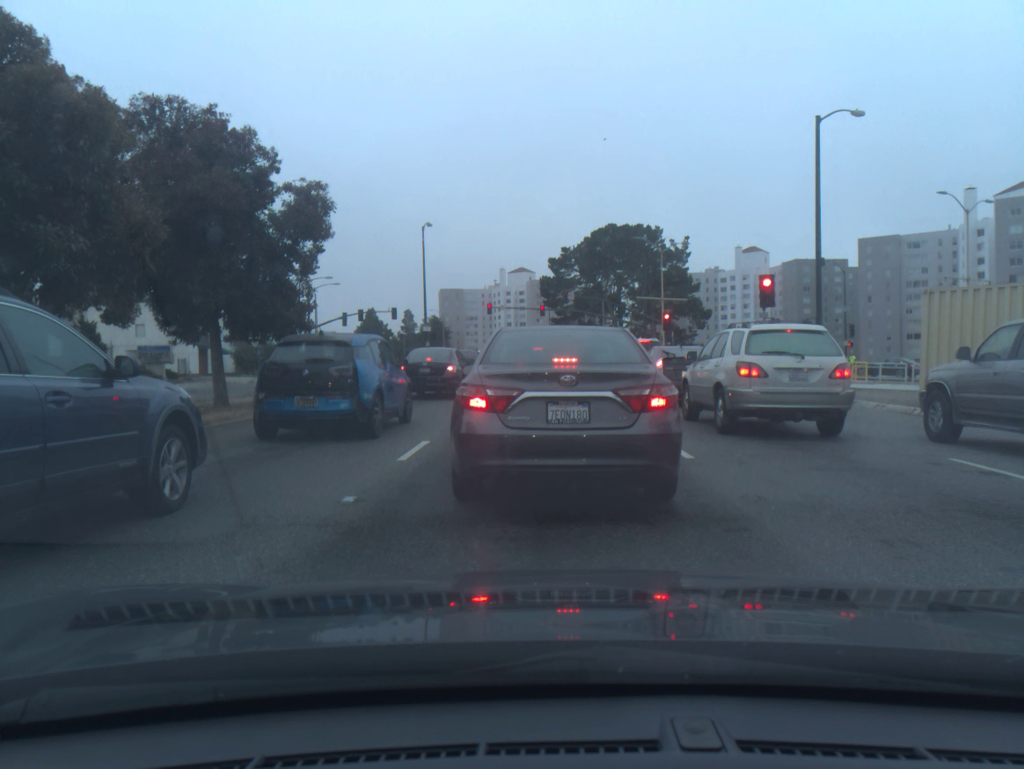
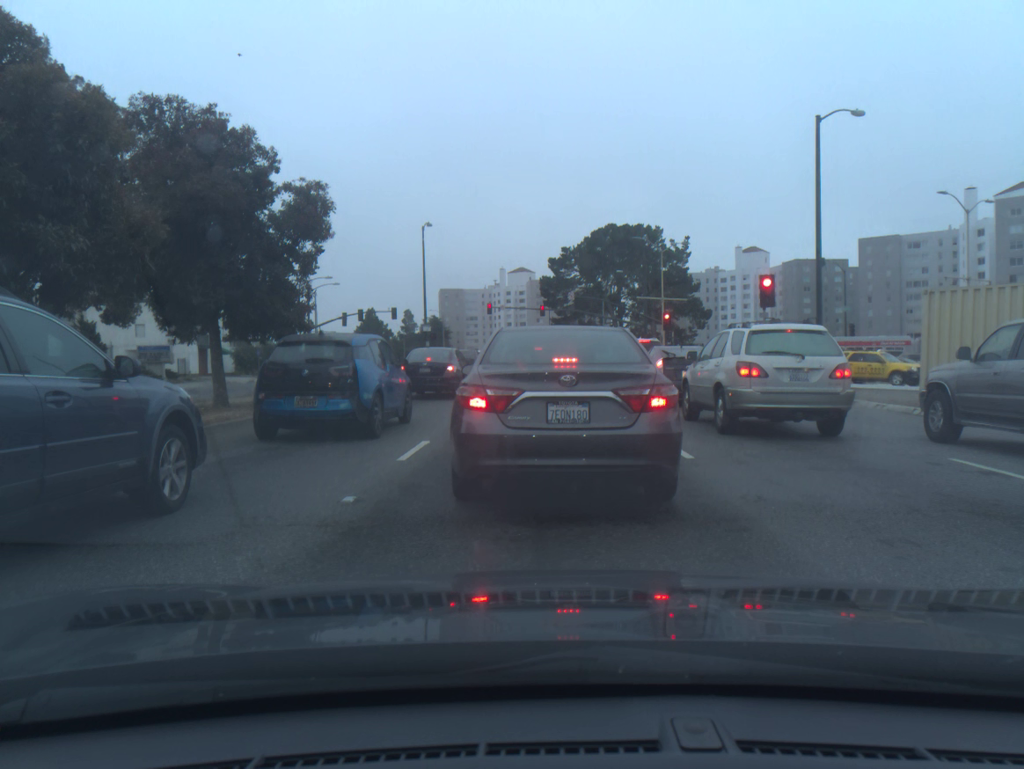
(0.0, 0.0) m; 0°
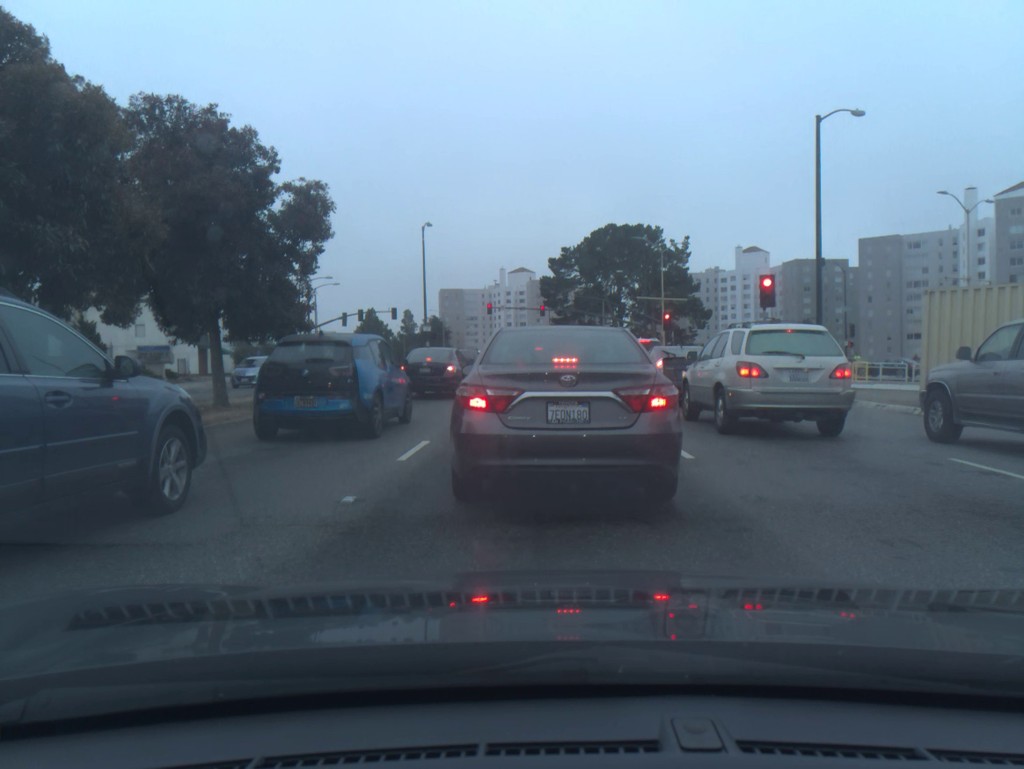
(0.0, 0.0) m; 0°
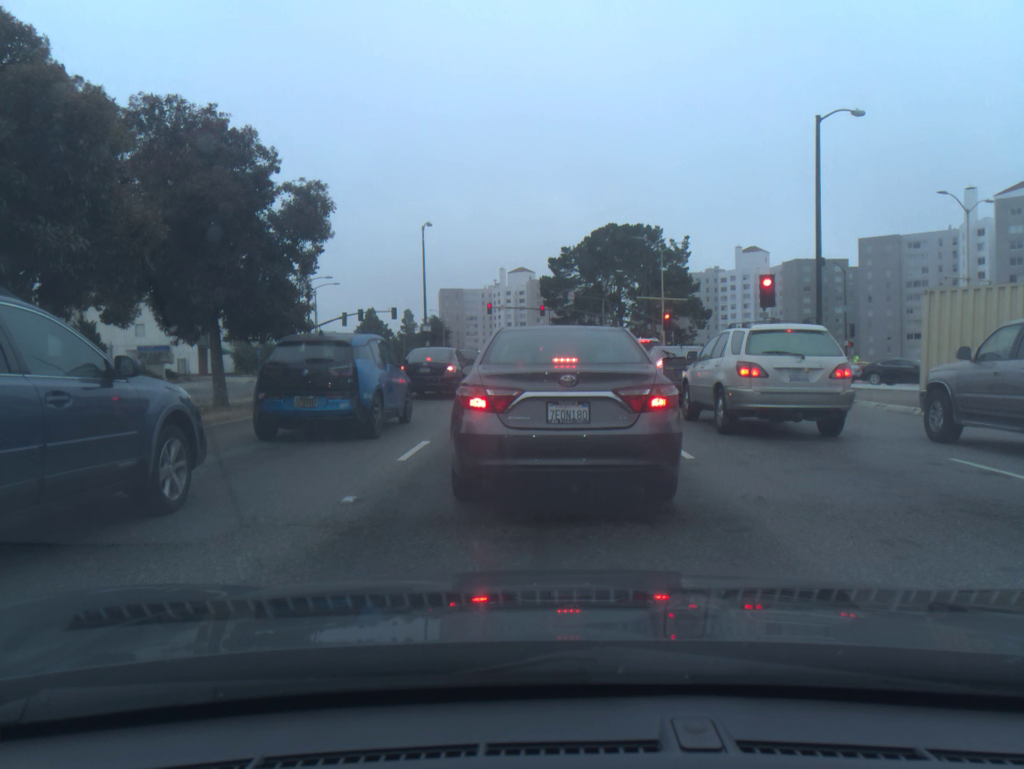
(0.0, 0.0) m; 0°
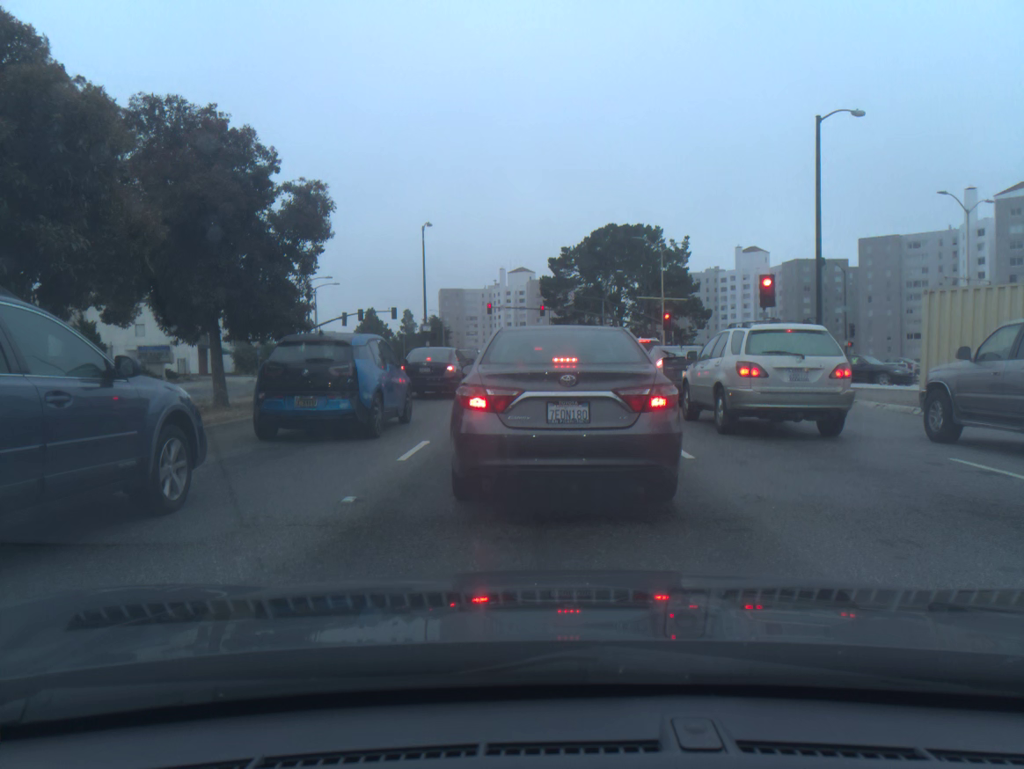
(0.0, 0.0) m; 0°
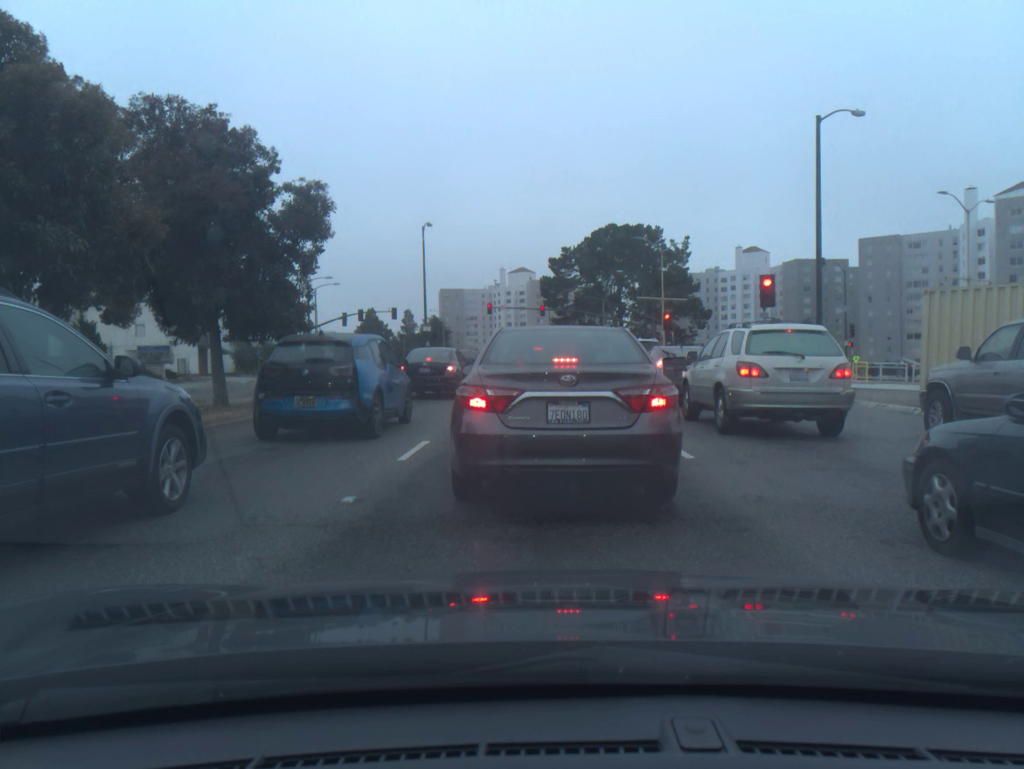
(0.0, 0.0) m; 0°
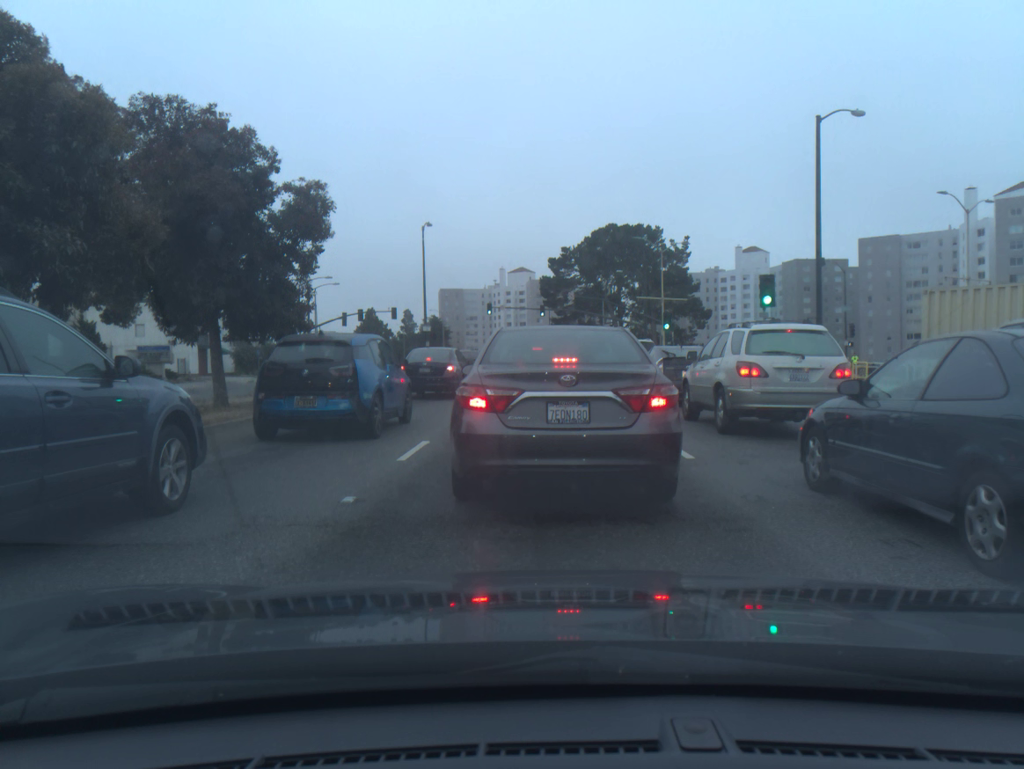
(0.0, 0.0) m; 0°
